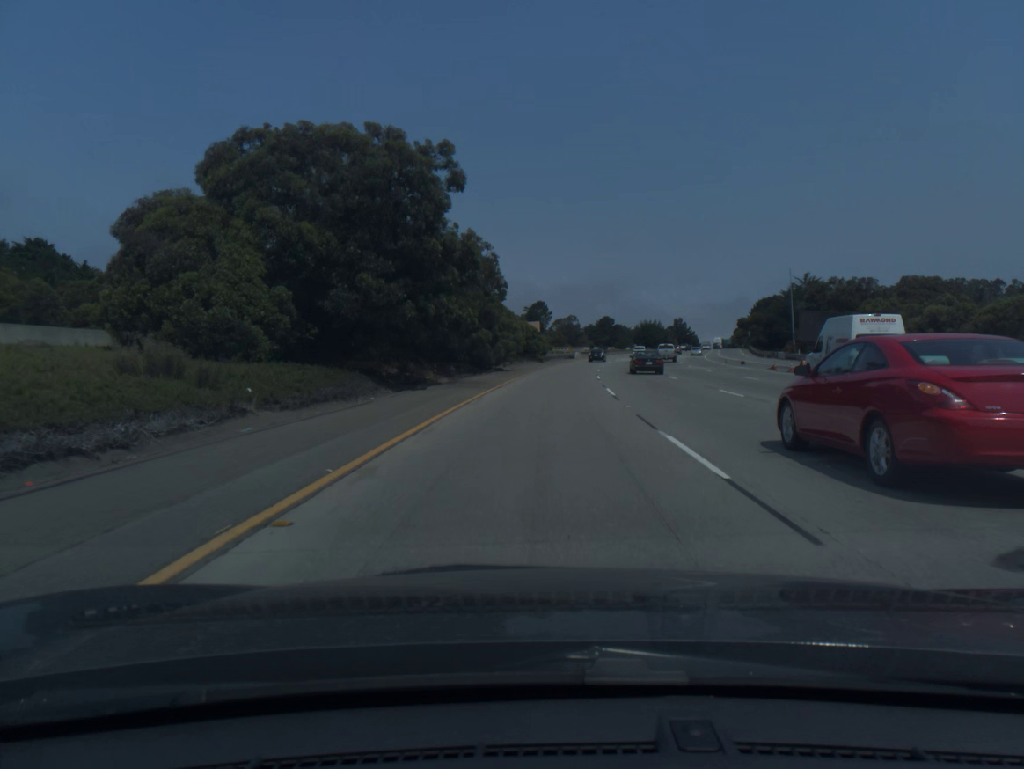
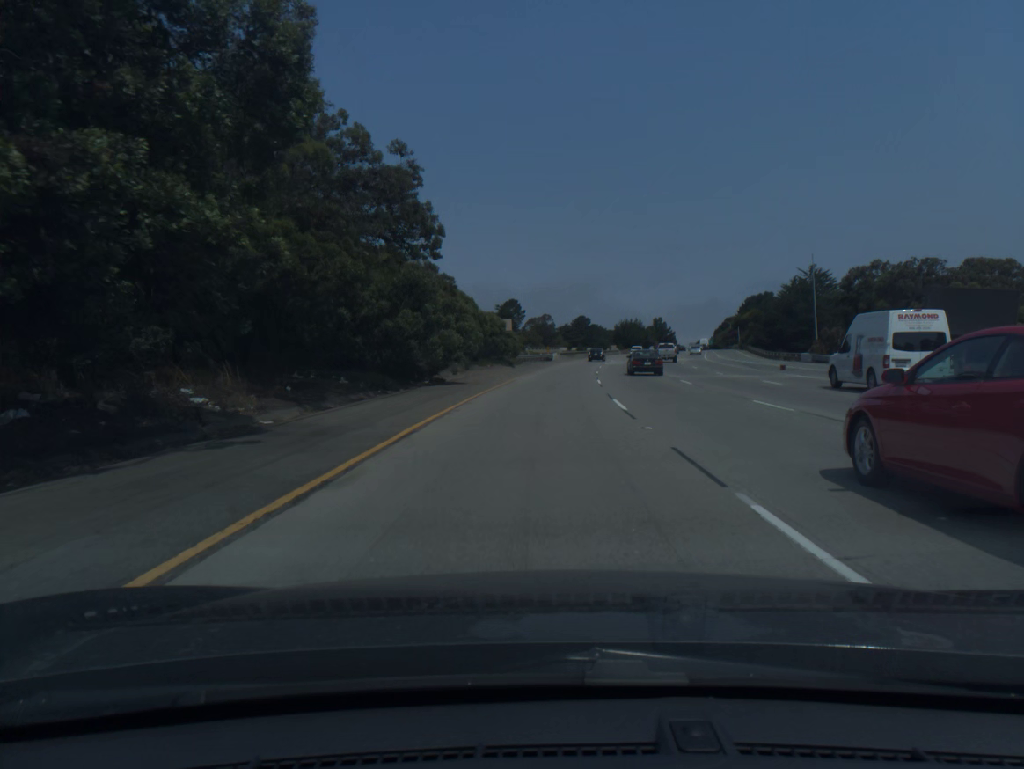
(+0.3, +20.0) m; +2°
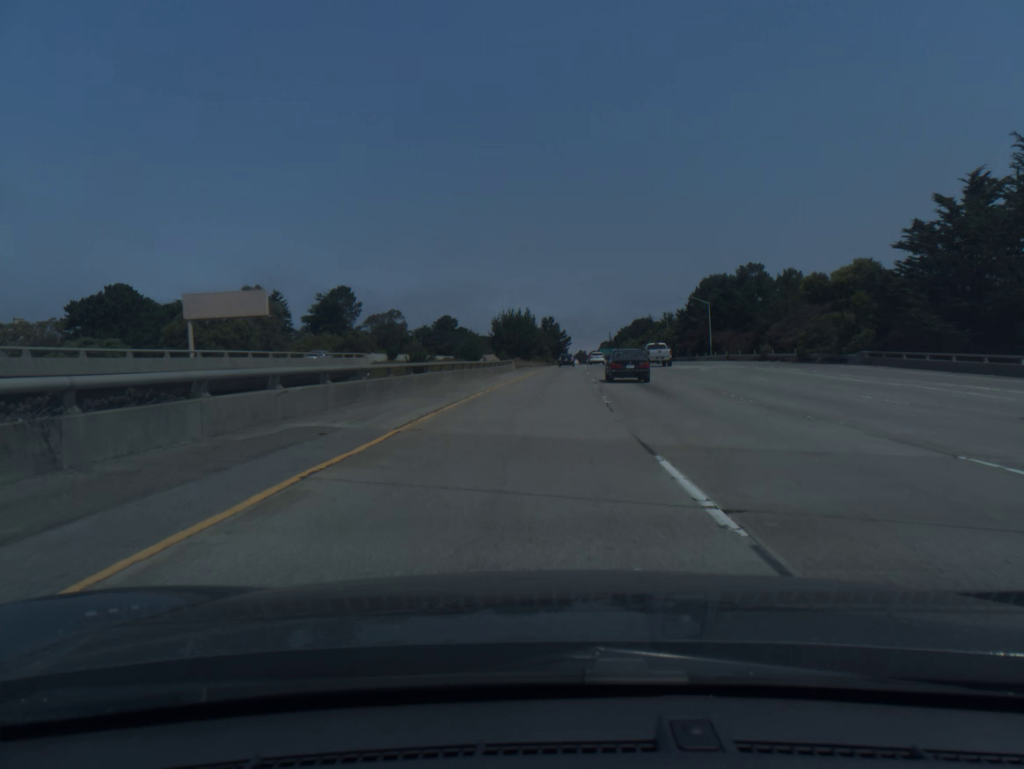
(+8.1, +99.1) m; +9°
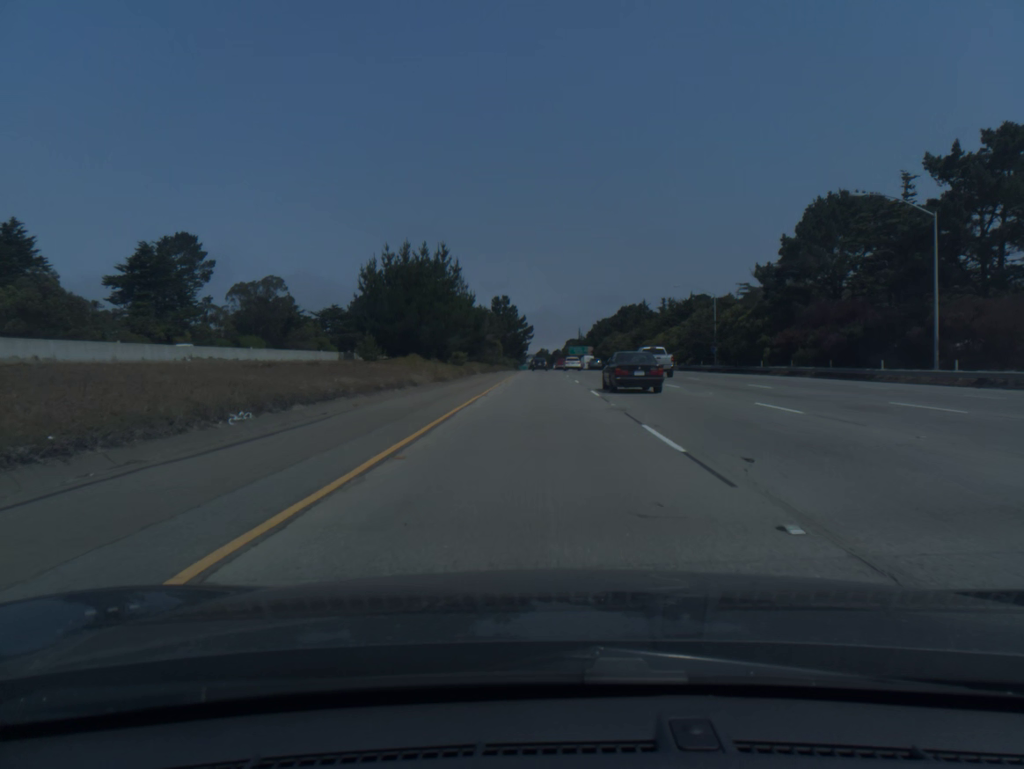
(+2.9, +80.1) m; +3°
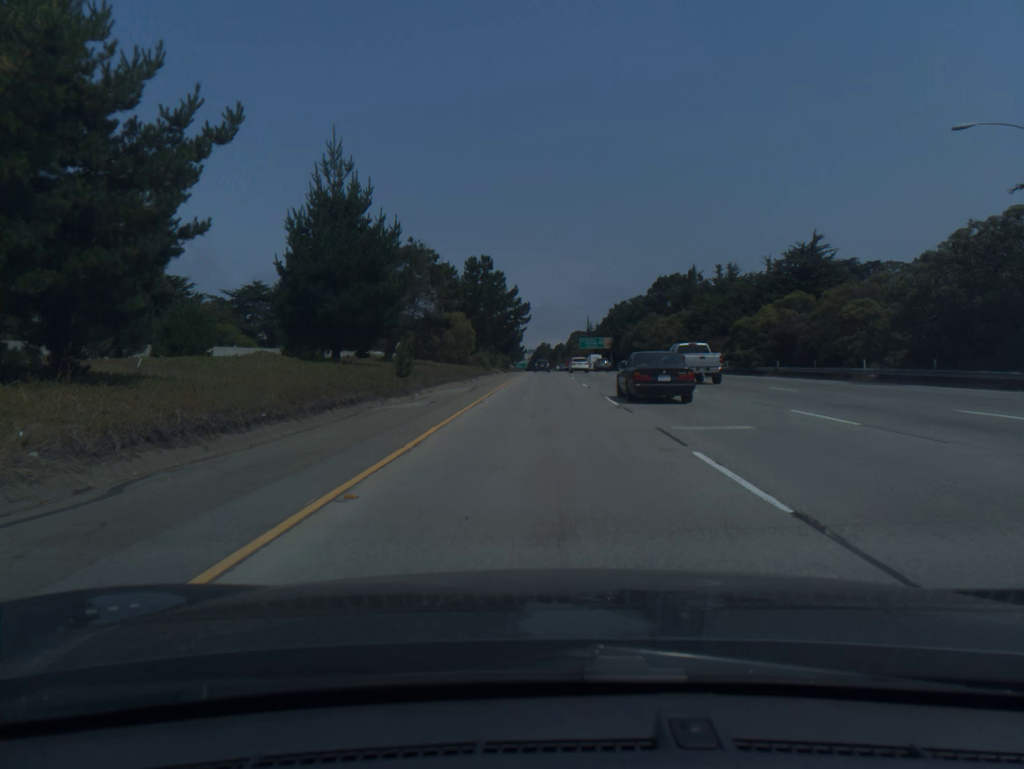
(0.0, +61.1) m; 0°
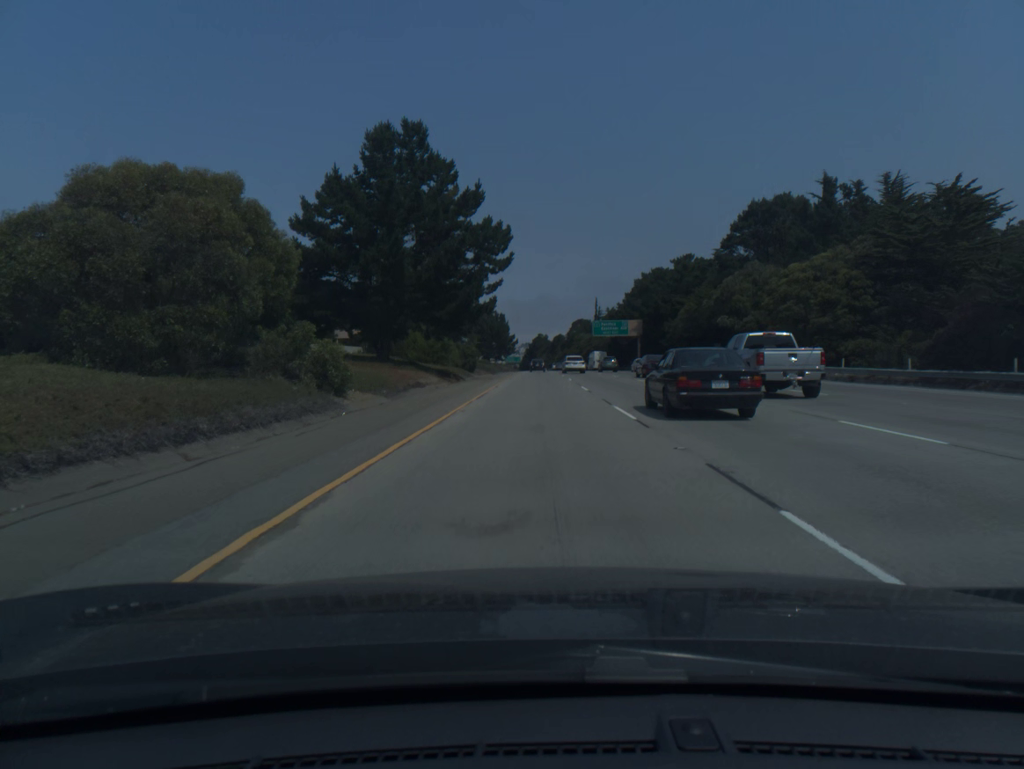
(+0.4, +62.0) m; 0°
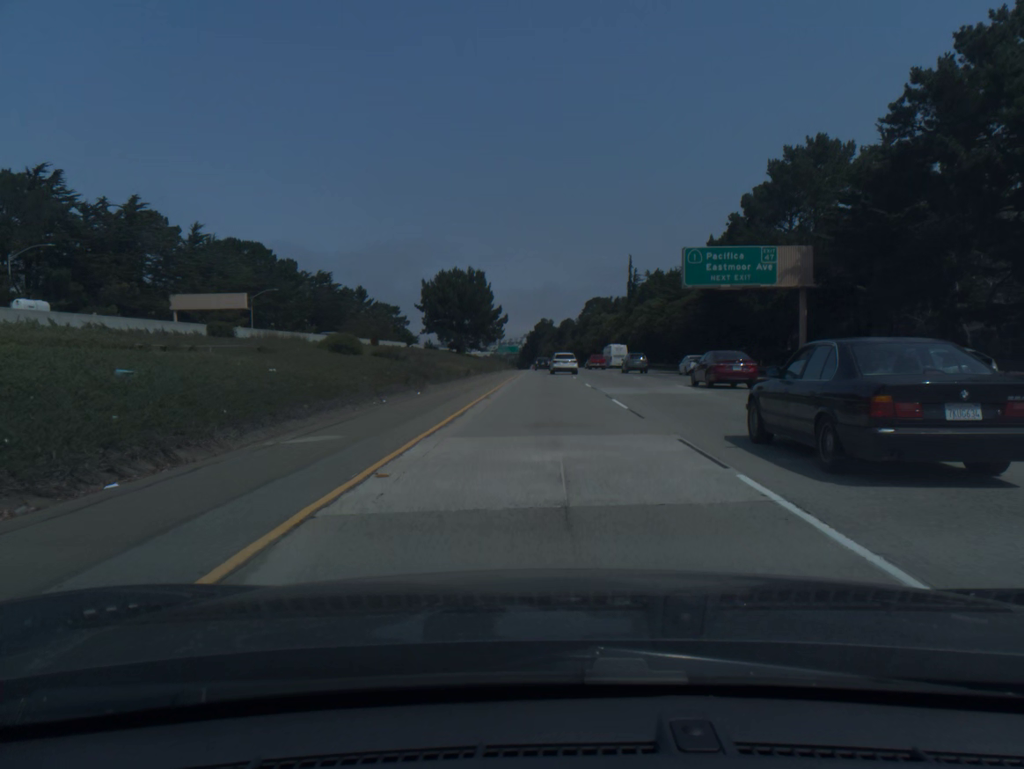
(-0.4, +82.9) m; 0°
